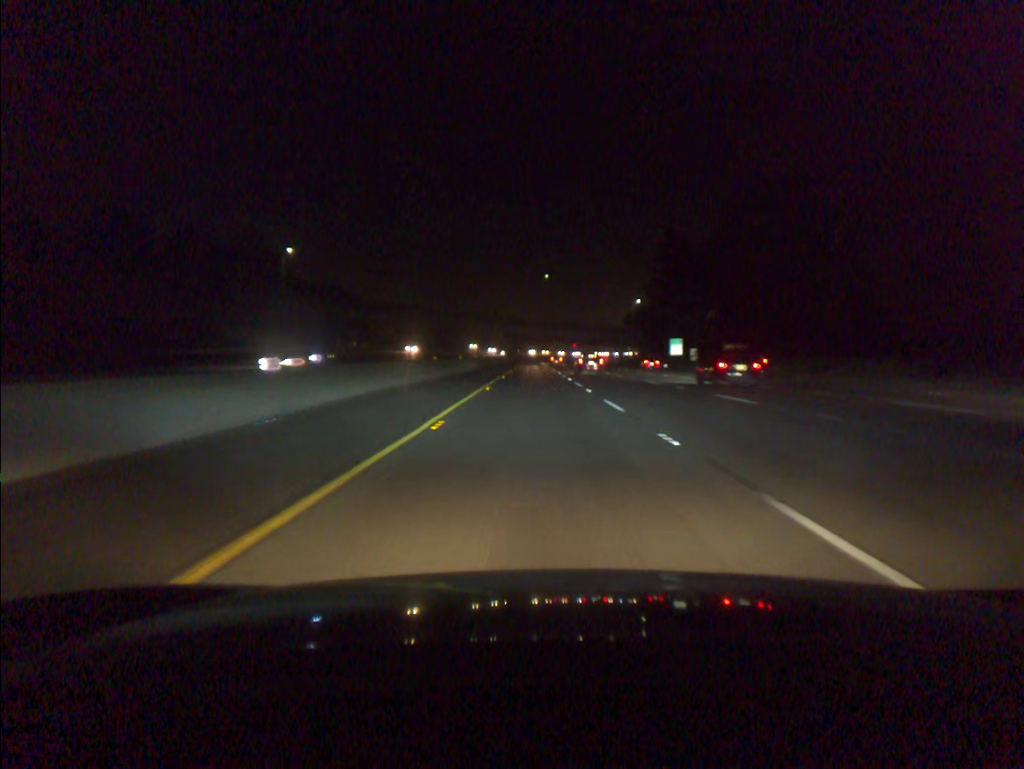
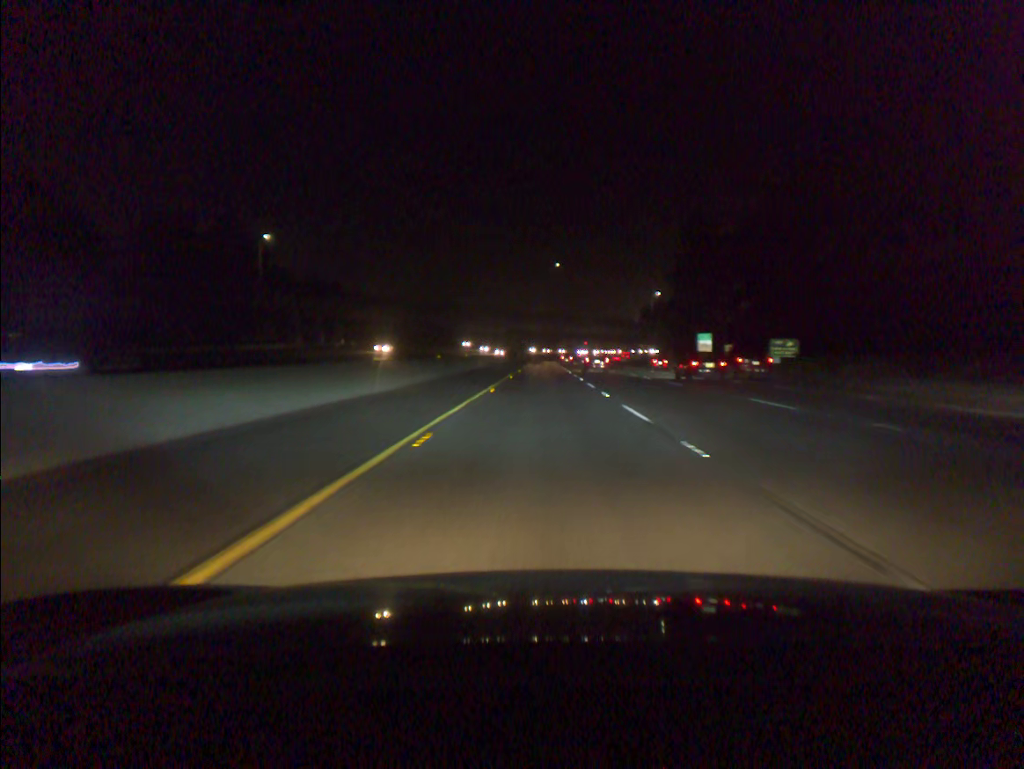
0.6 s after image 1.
(-0.1, +17.1) m; -1°
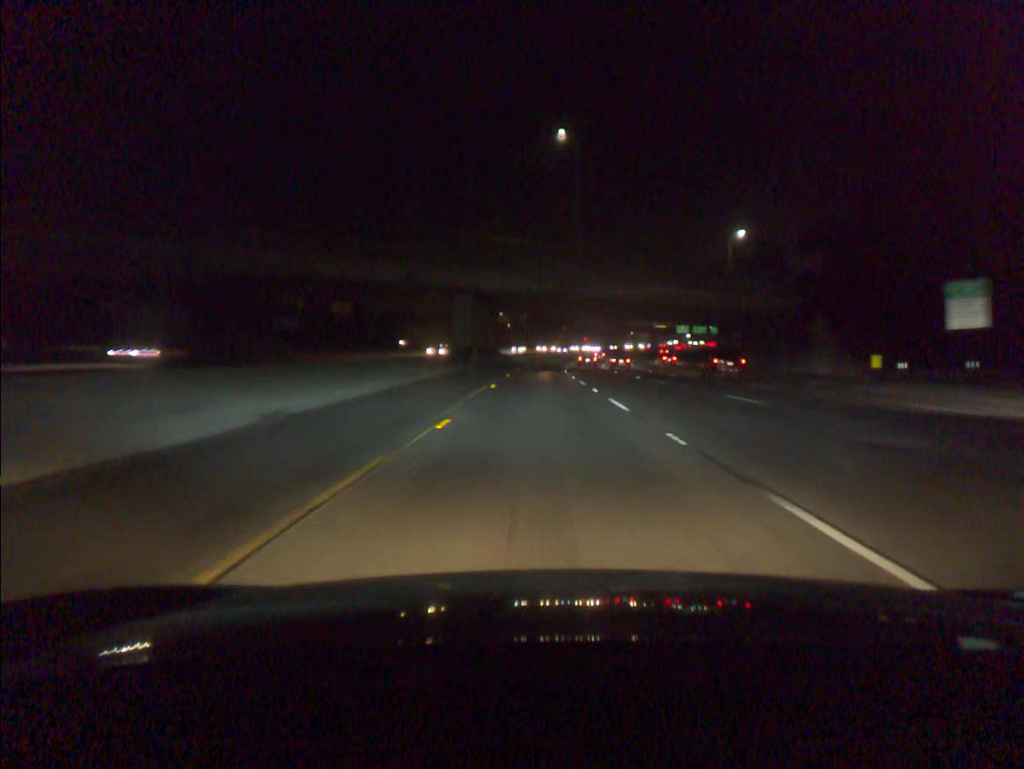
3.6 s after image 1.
(+0.2, +85.4) m; +1°
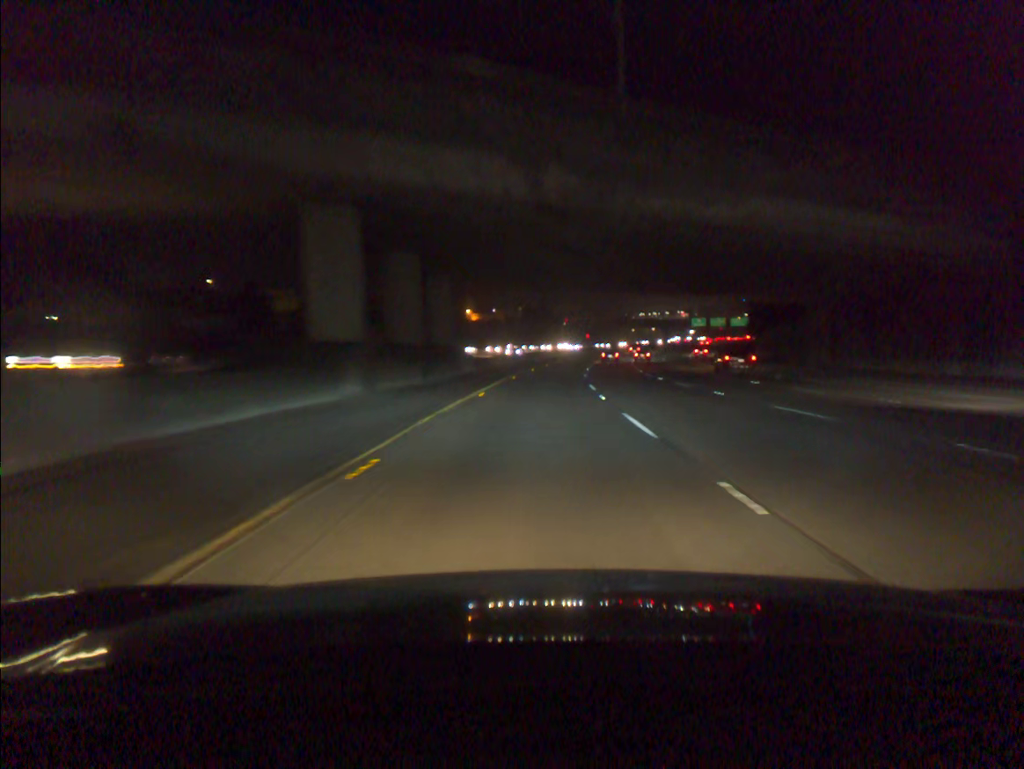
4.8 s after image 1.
(+0.1, +34.1) m; 0°
